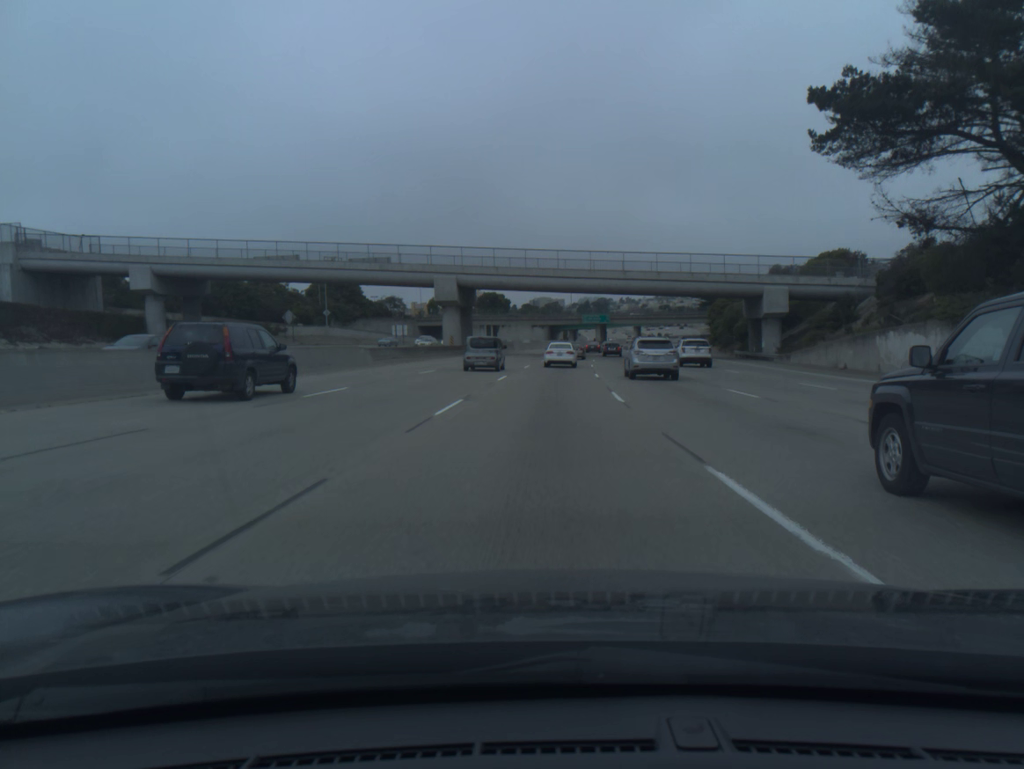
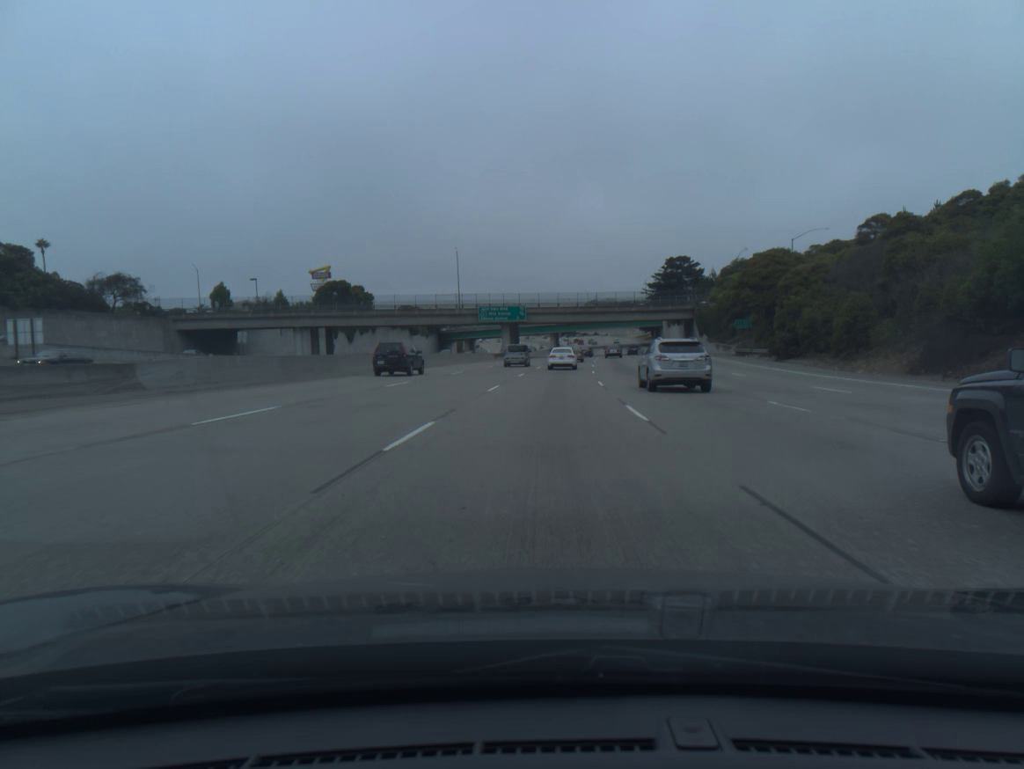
(+5.1, +89.6) m; +7°
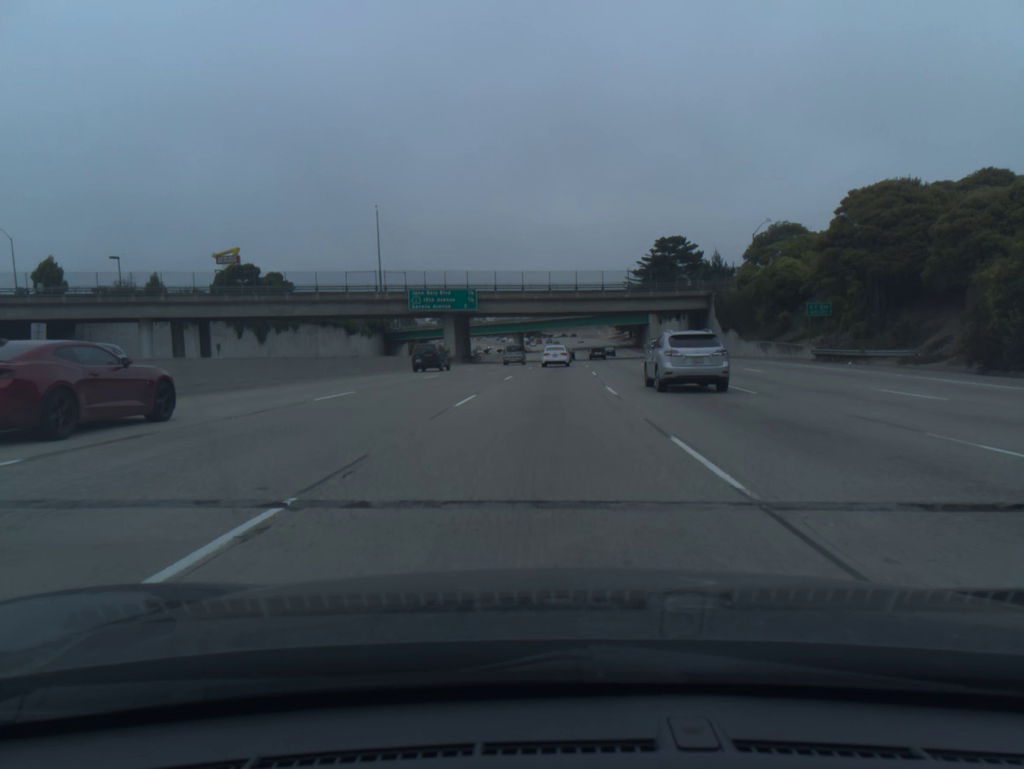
(+0.8, +35.9) m; +3°
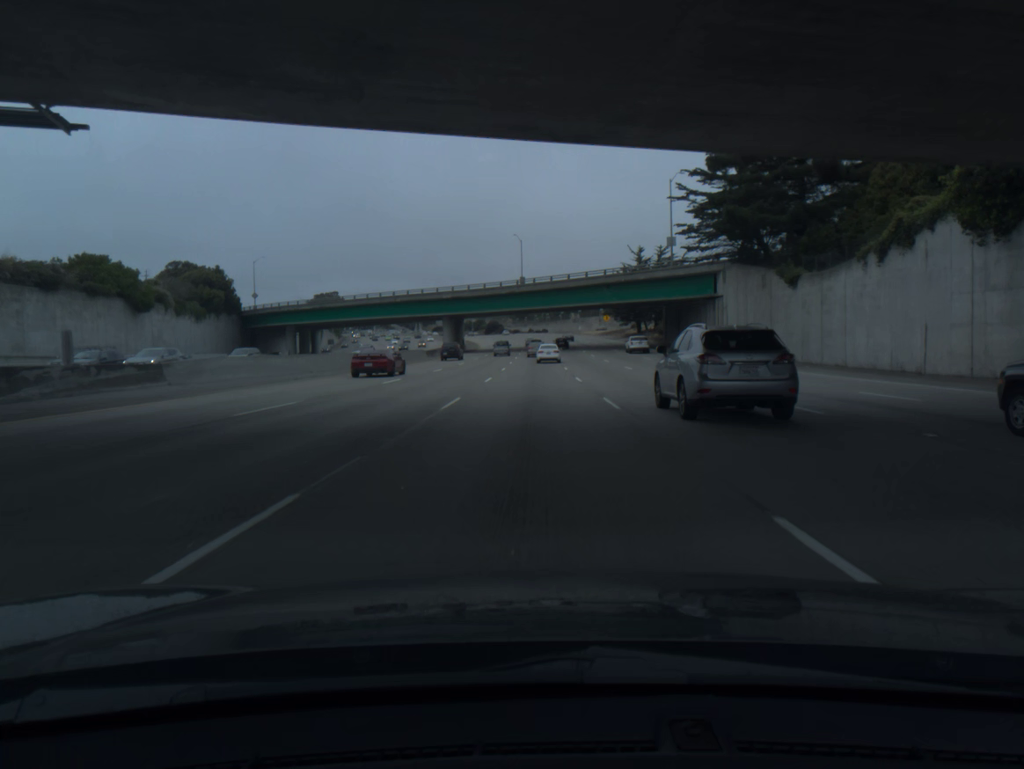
(+3.0, +89.5) m; +3°
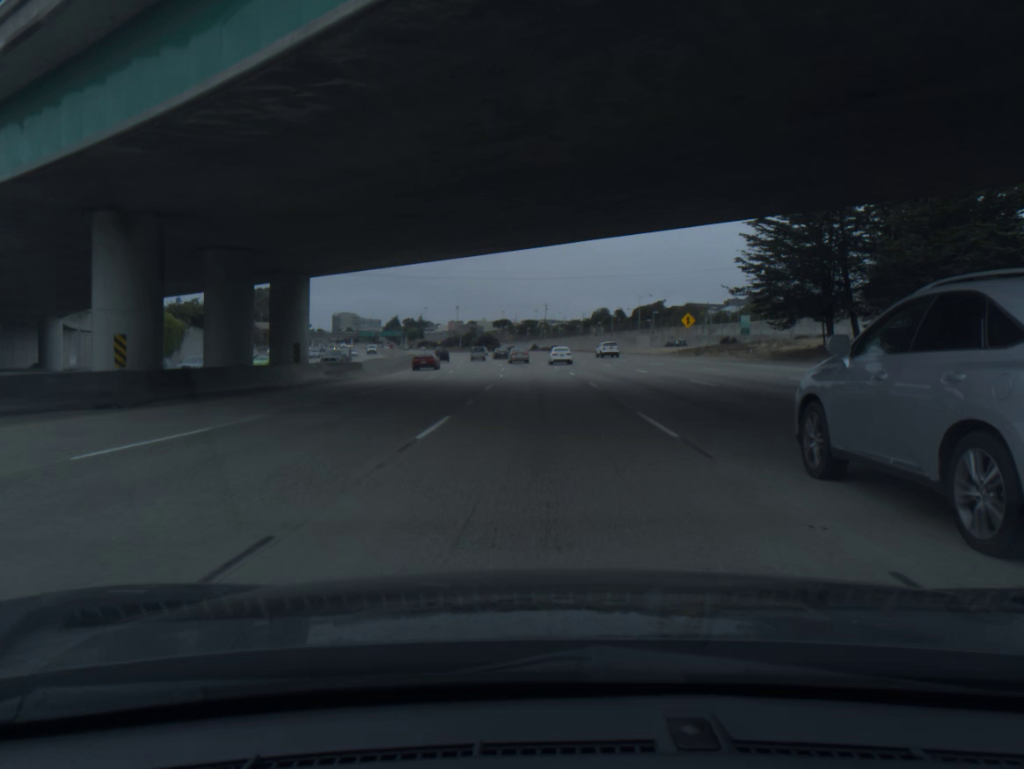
(-0.6, +90.6) m; -1°
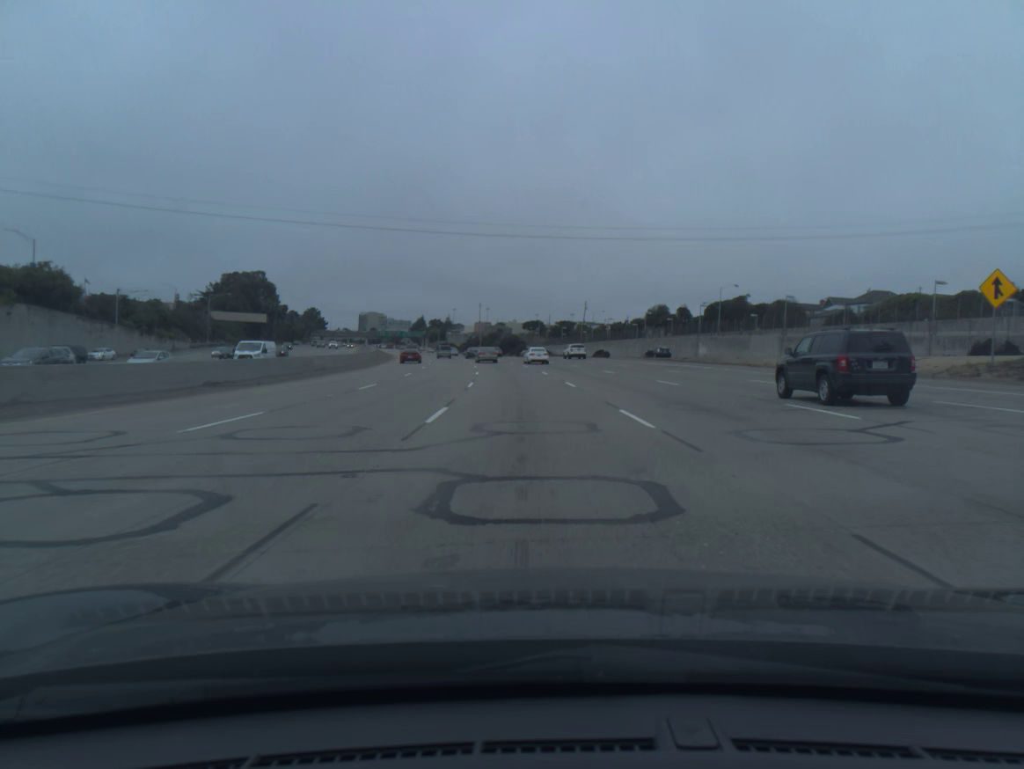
(-0.7, +54.5) m; -2°
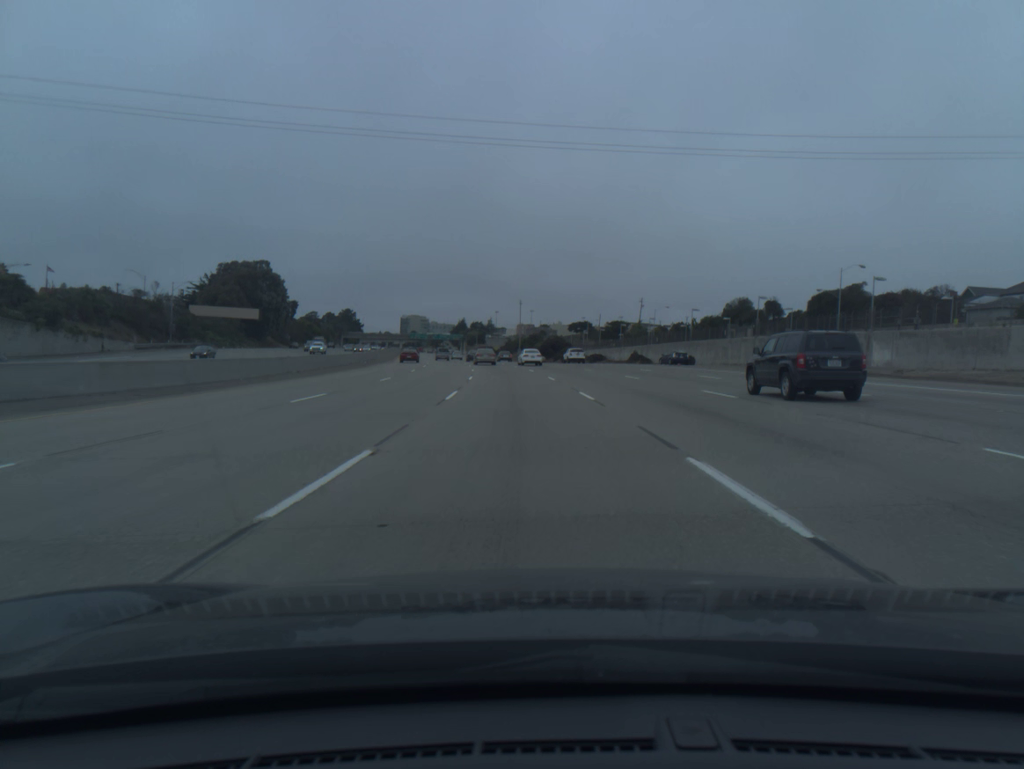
(-1.0, +36.2) m; -3°
